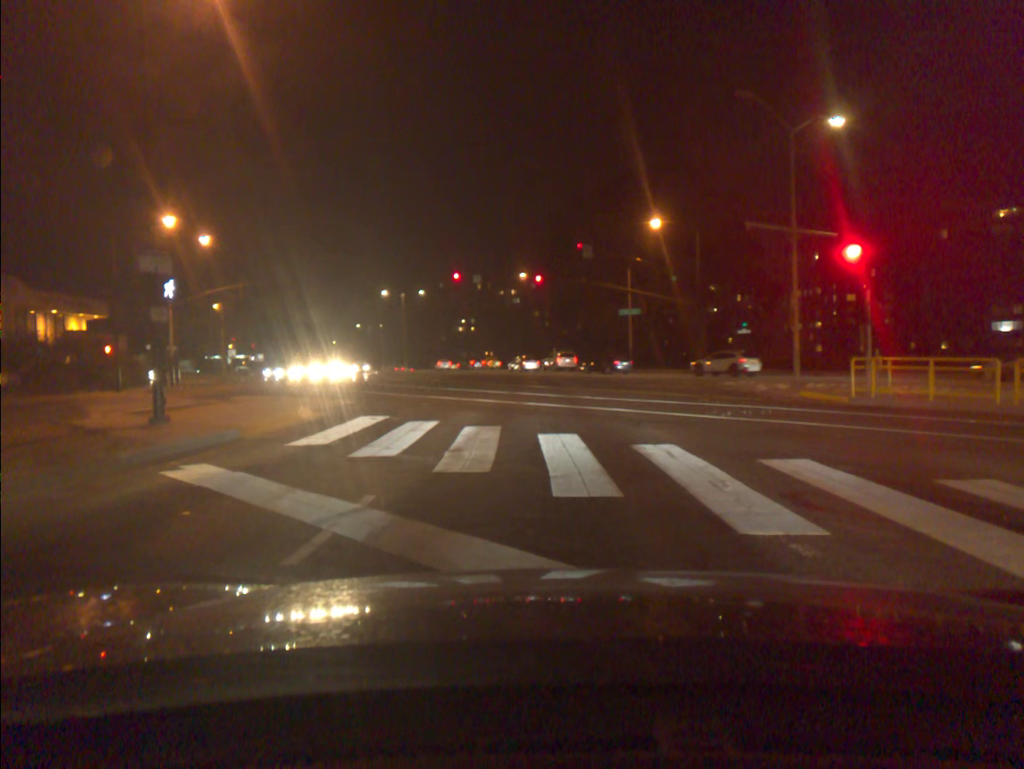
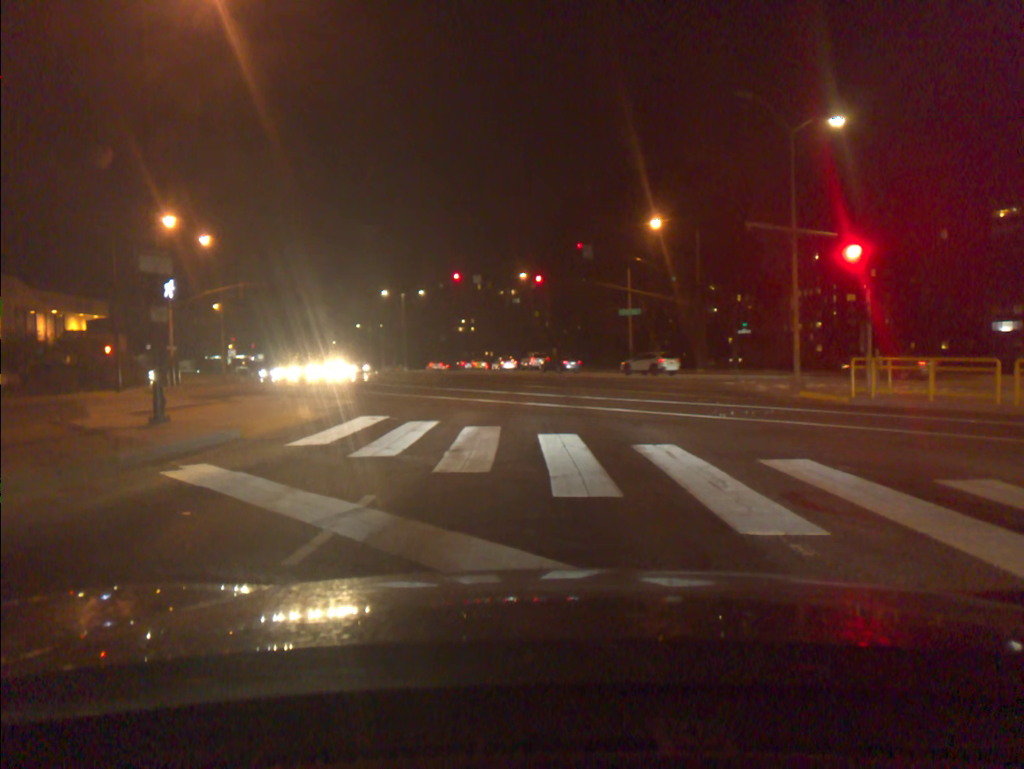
(0.0, 0.0) m; 0°
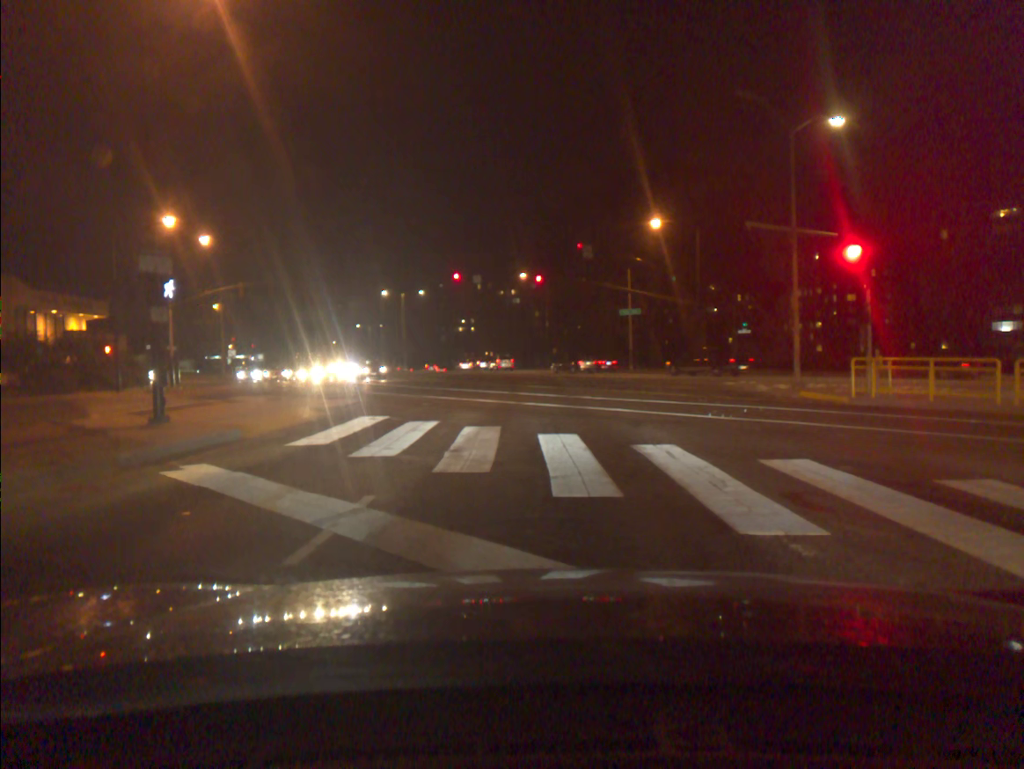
(0.0, 0.0) m; 0°
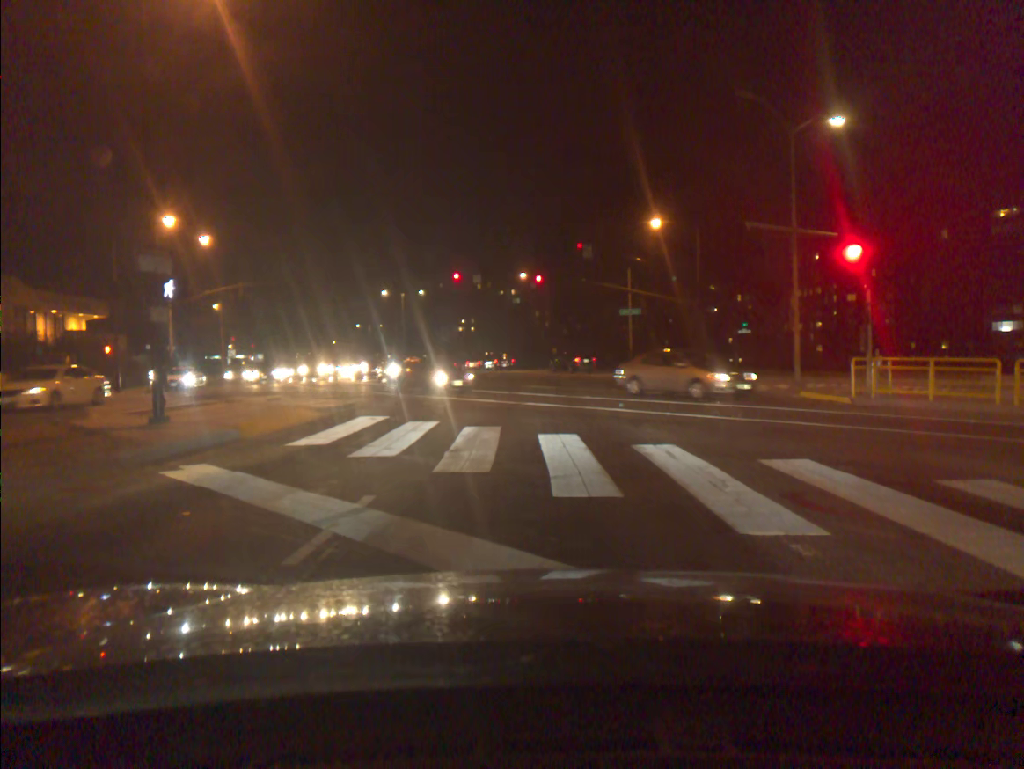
(0.0, 0.0) m; -1°
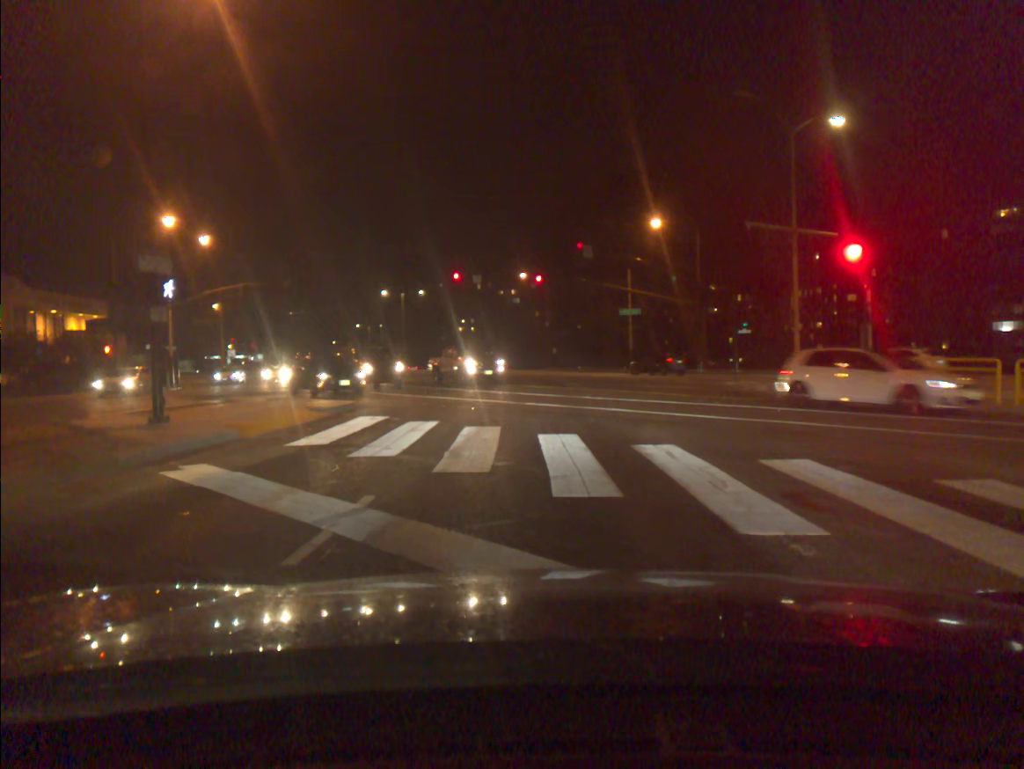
(0.0, 0.0) m; +1°
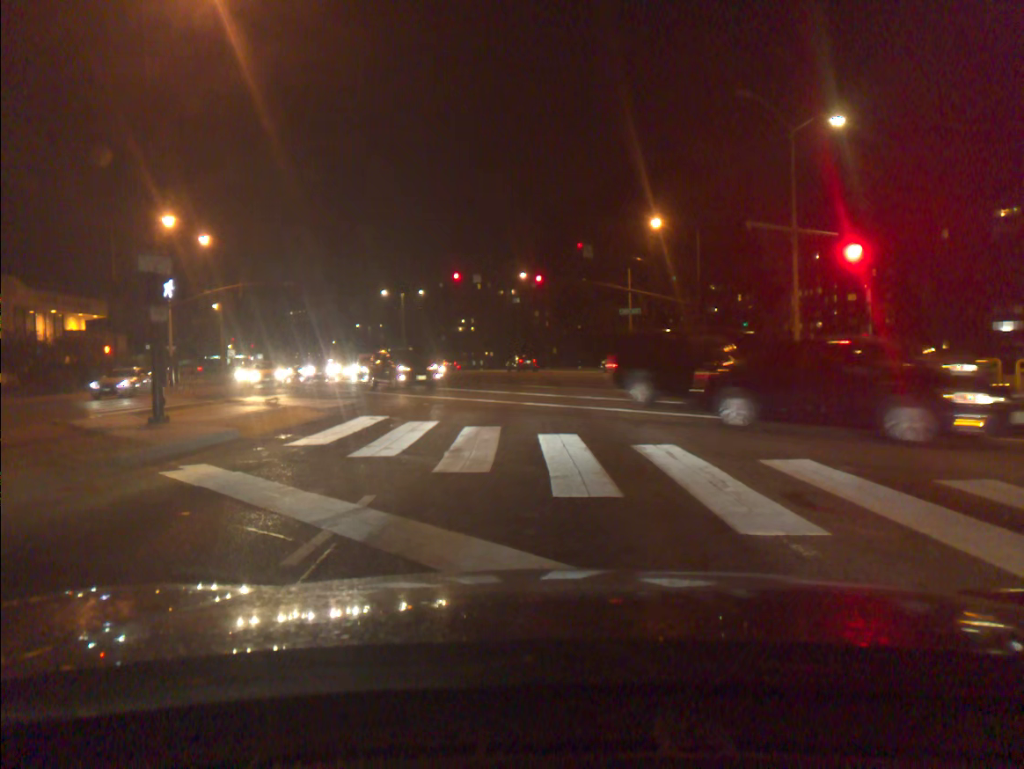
(0.0, 0.0) m; 0°
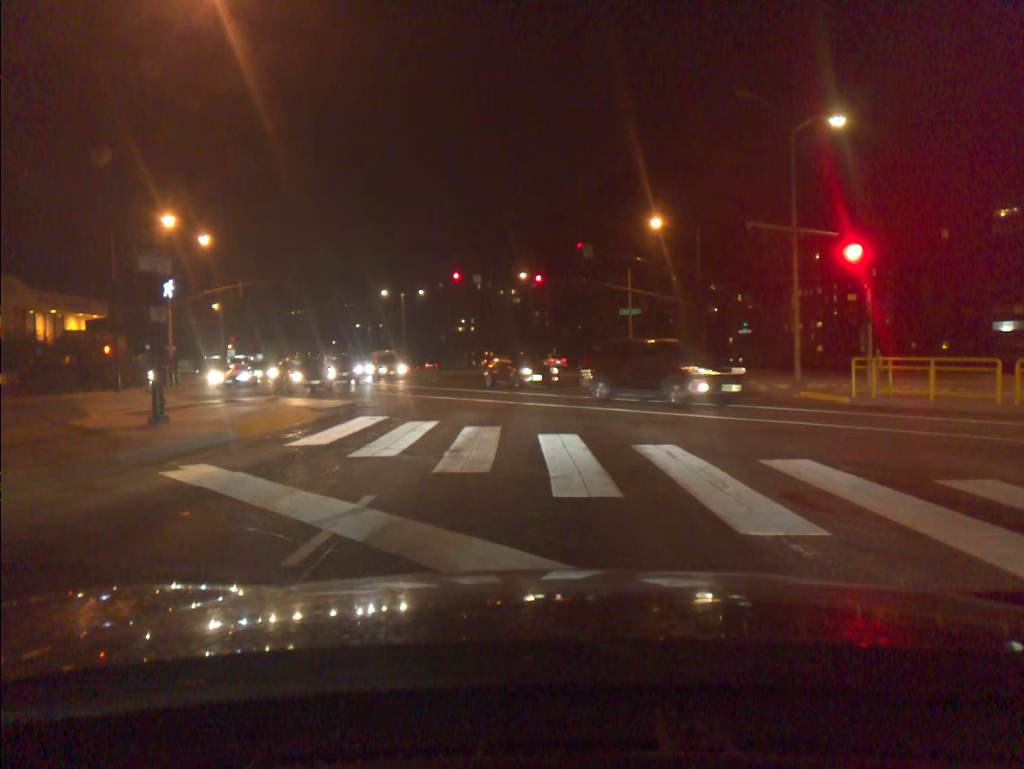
(0.0, 0.0) m; 0°
